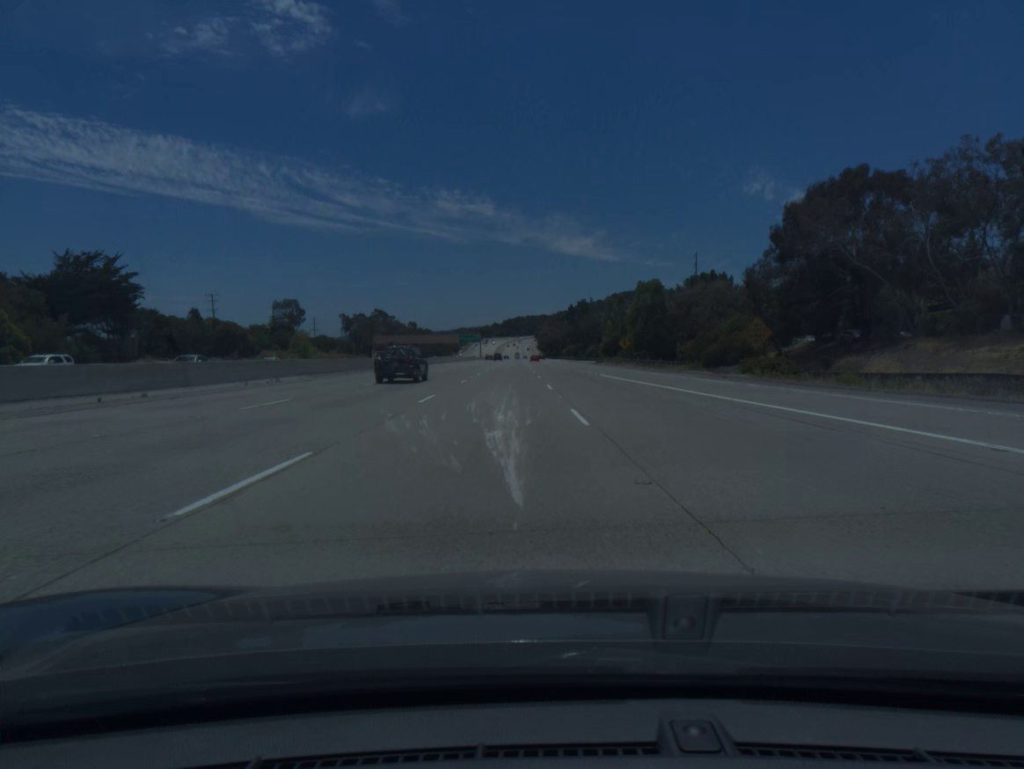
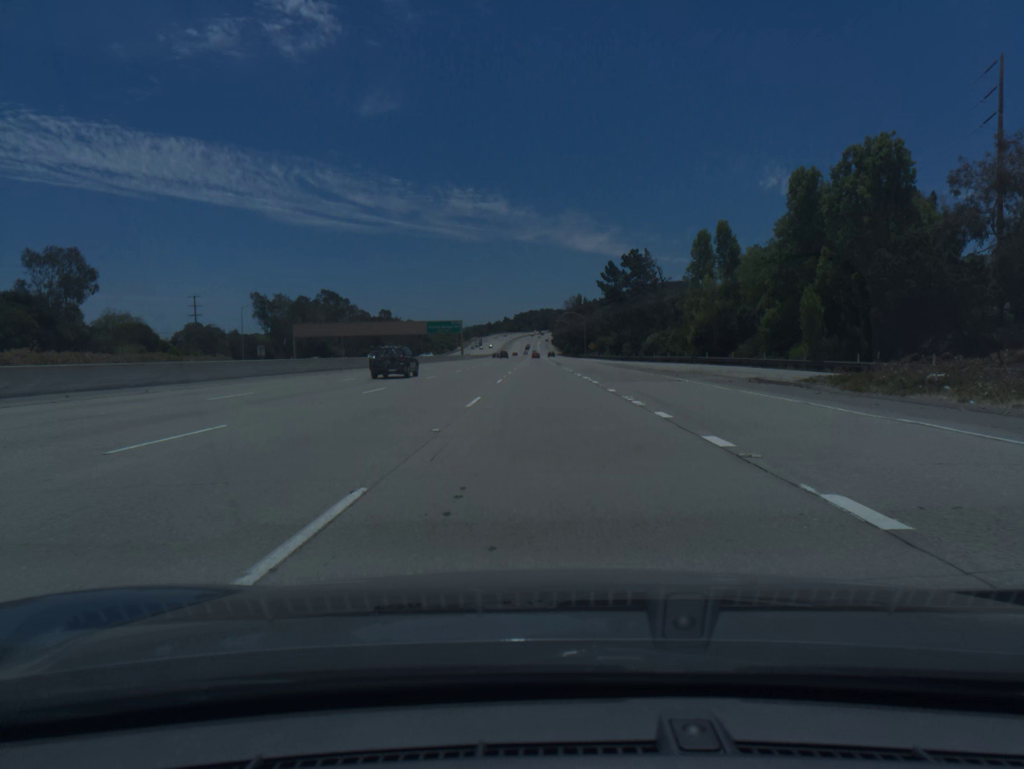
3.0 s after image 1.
(0.0, +96.0) m; -1°
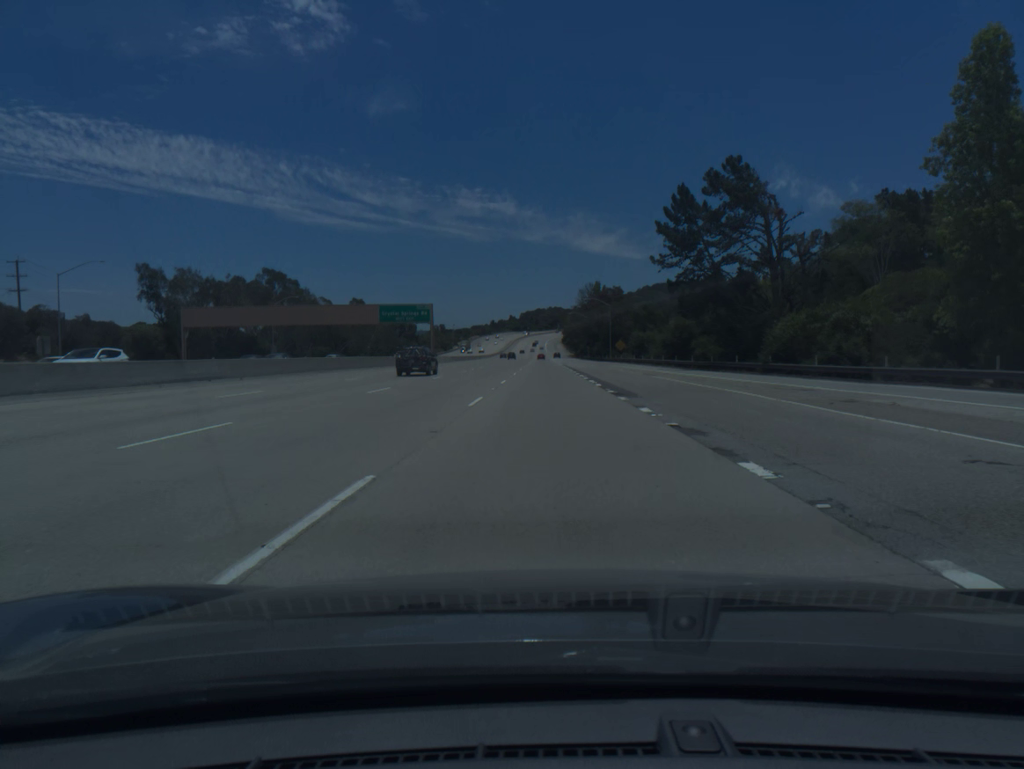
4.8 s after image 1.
(-0.4, +56.5) m; -1°
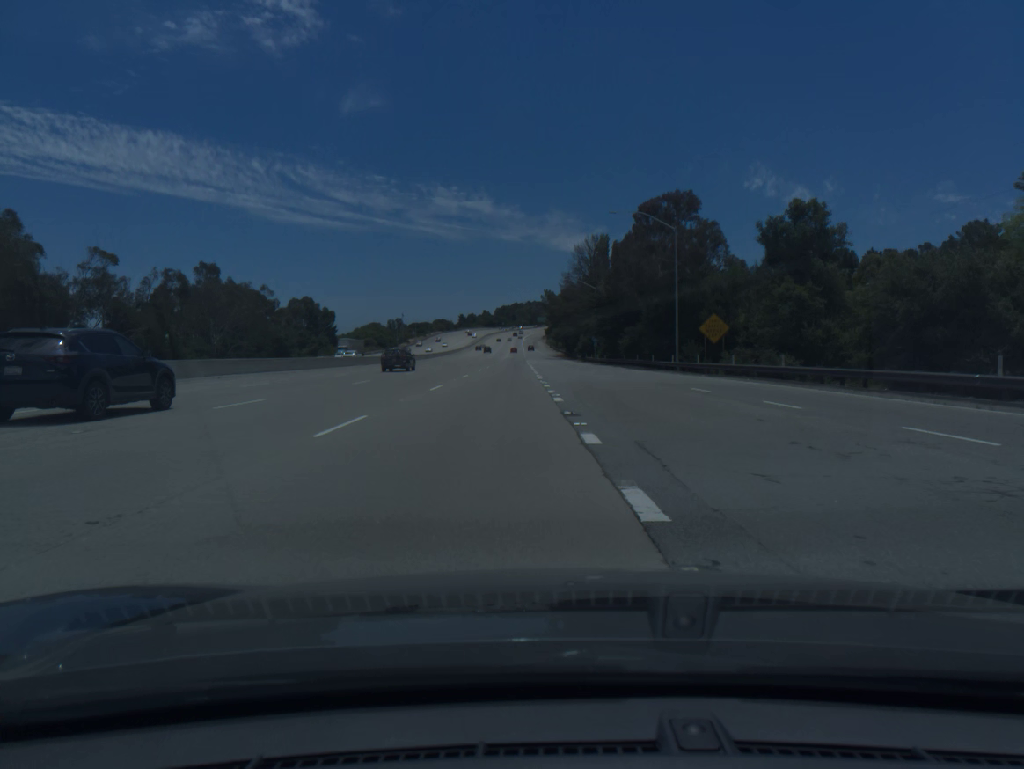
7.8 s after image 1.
(+1.2, +92.5) m; +1°
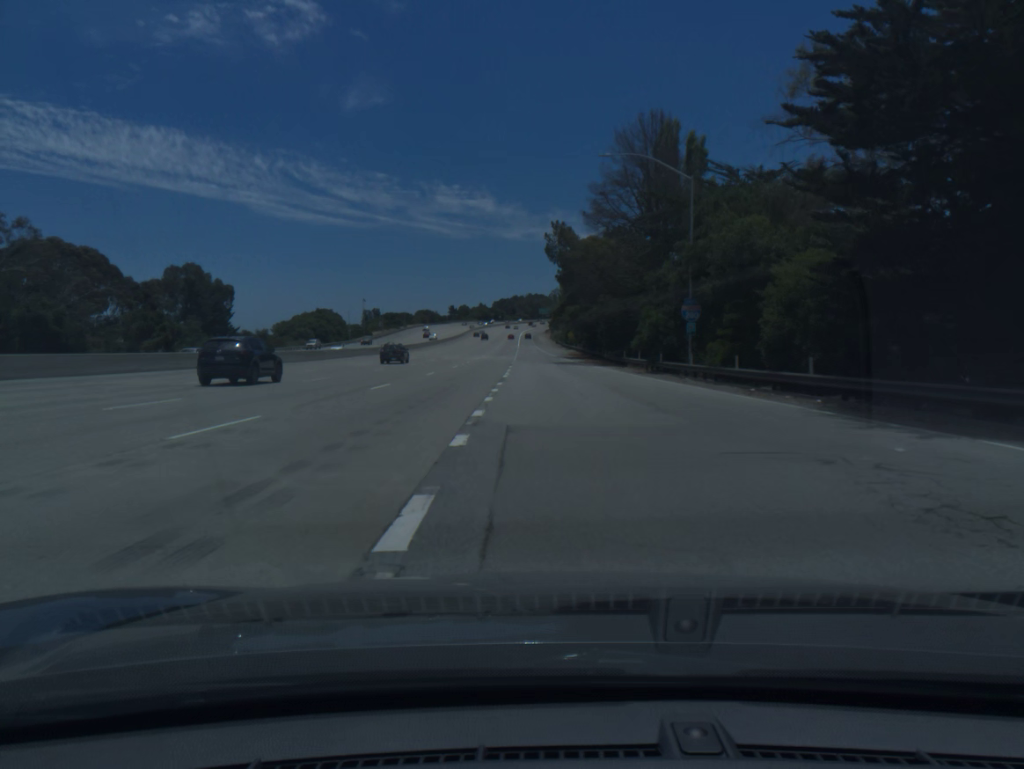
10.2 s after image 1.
(-0.1, +72.4) m; 0°
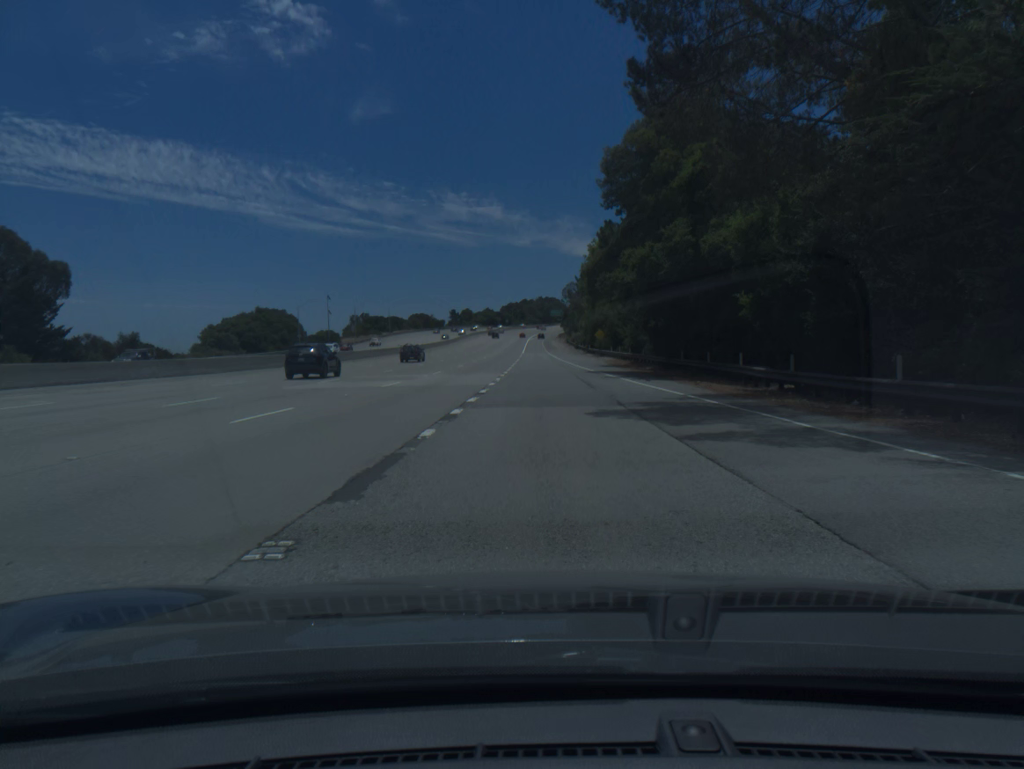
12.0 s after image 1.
(-0.4, +53.4) m; -1°
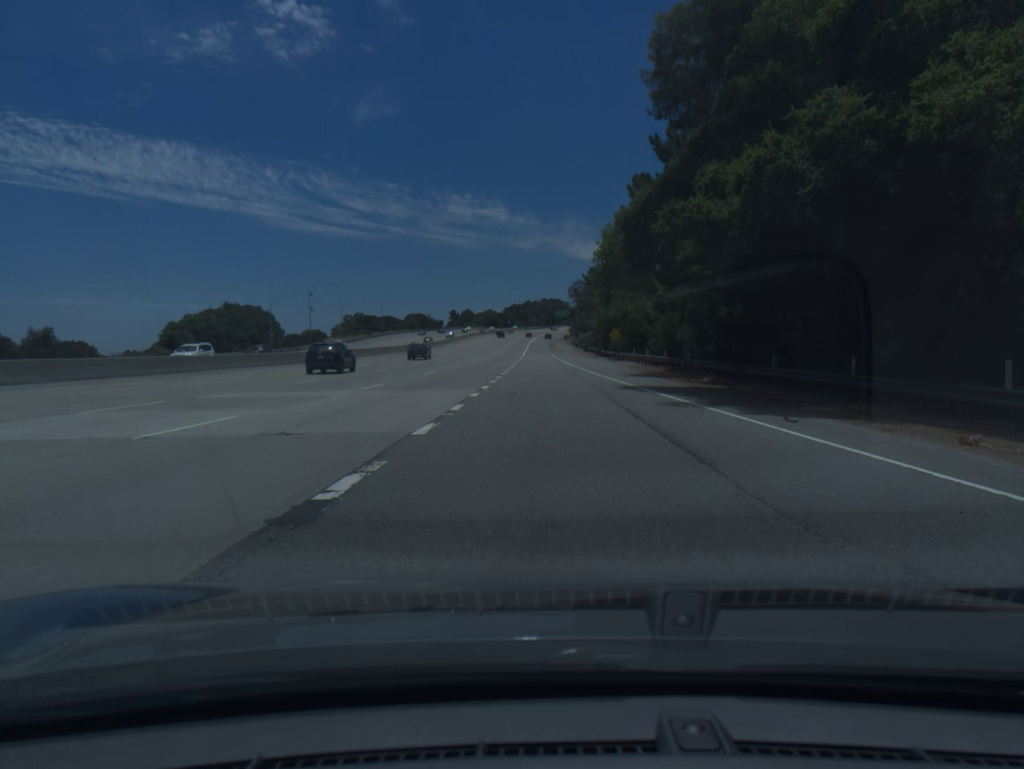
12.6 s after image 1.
(0.0, +17.5) m; 0°
